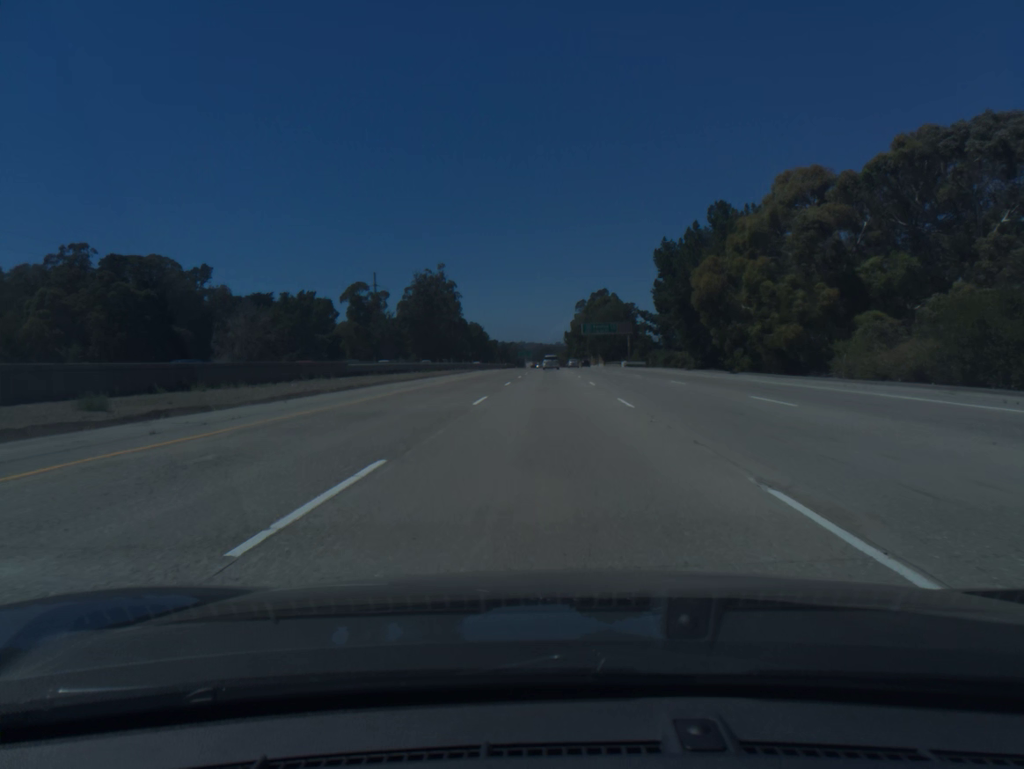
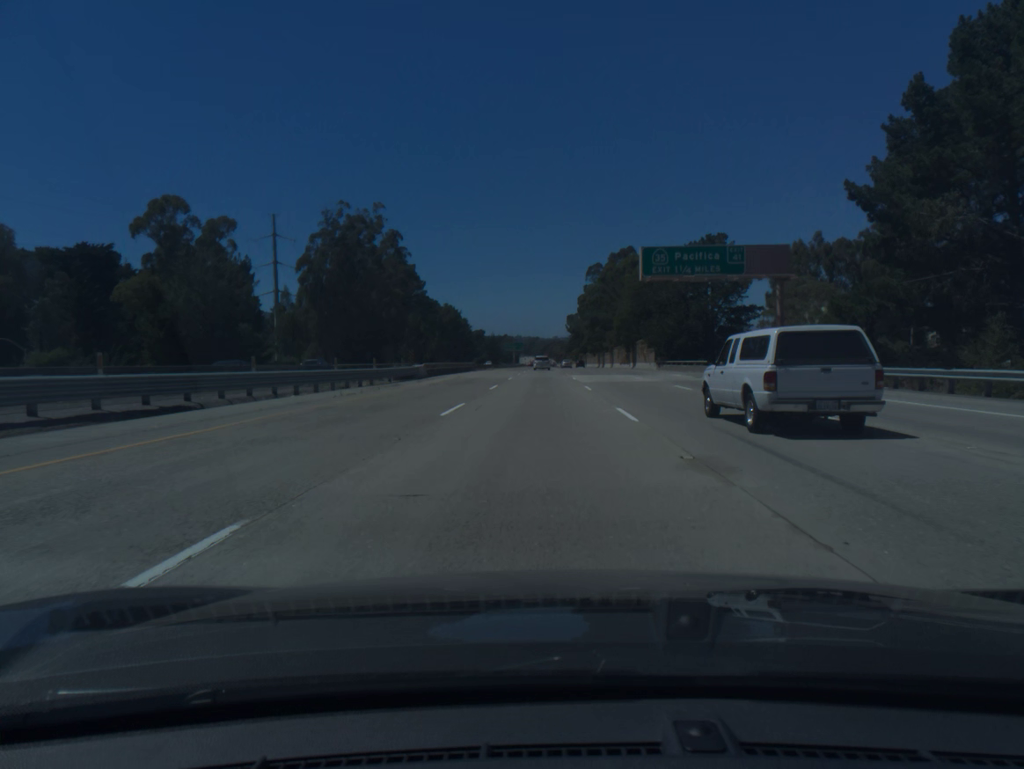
(+0.8, +91.6) m; 0°
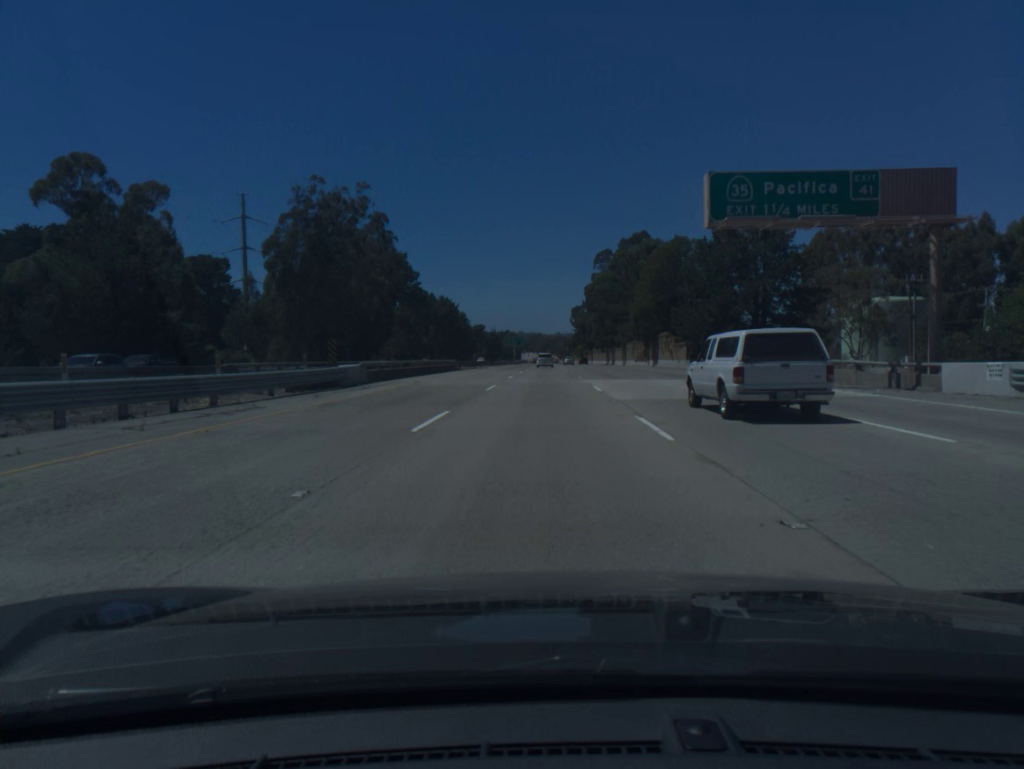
(0.0, +18.3) m; 0°
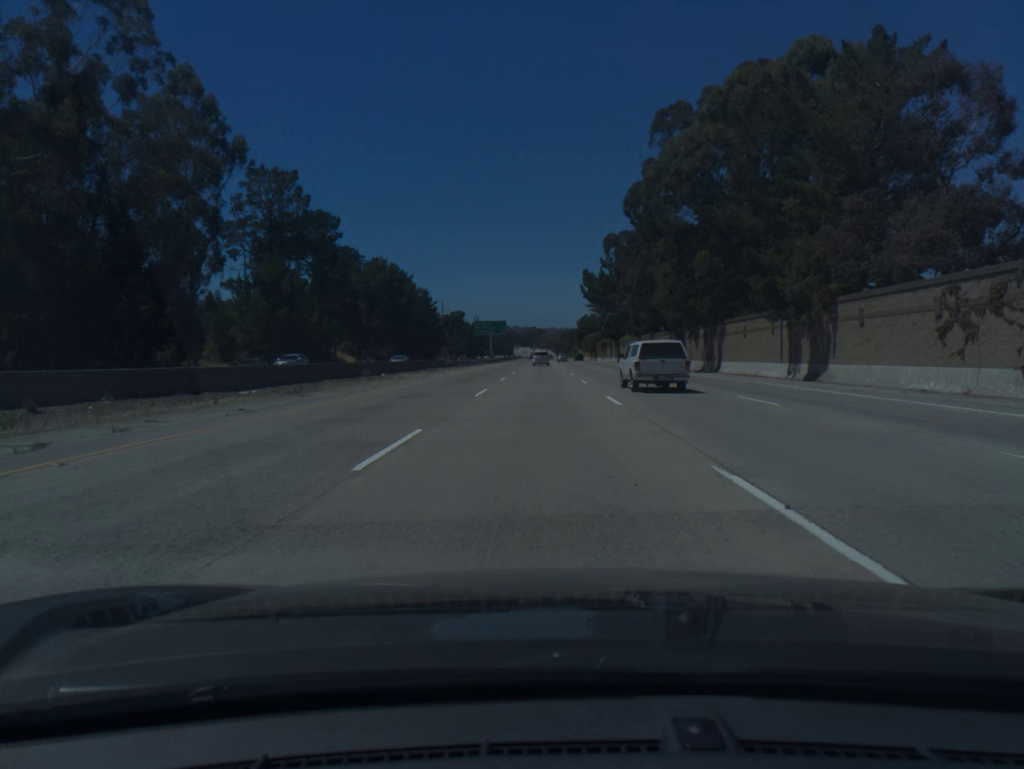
(+0.3, +92.0) m; 0°
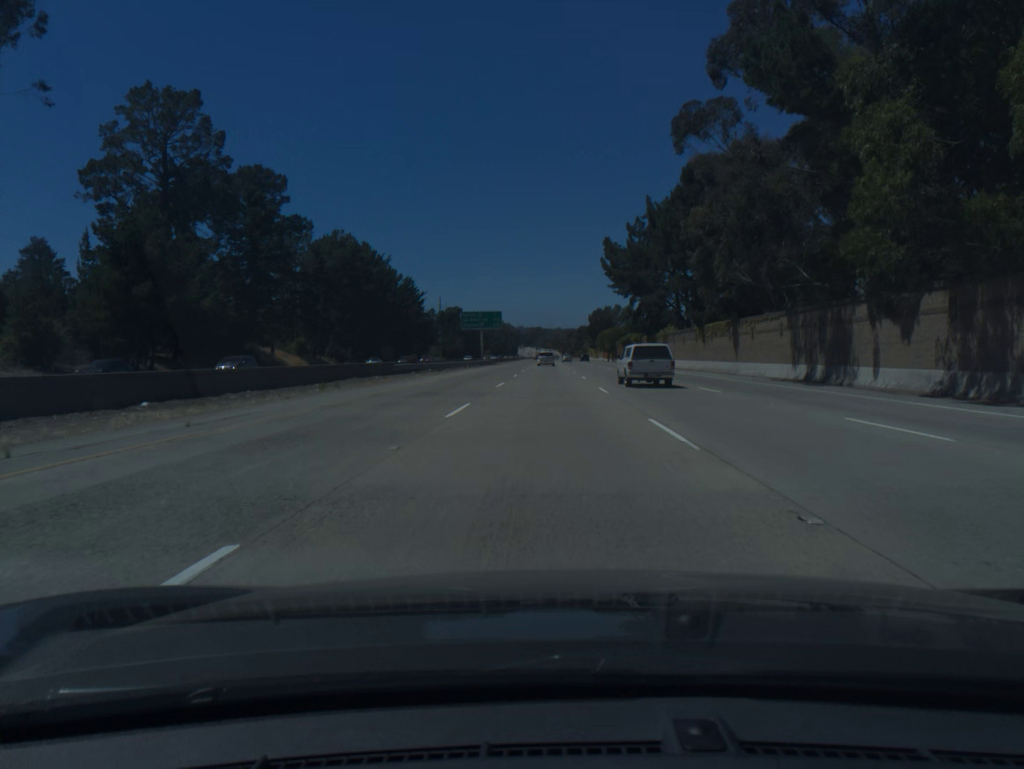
(-0.1, +36.9) m; 0°
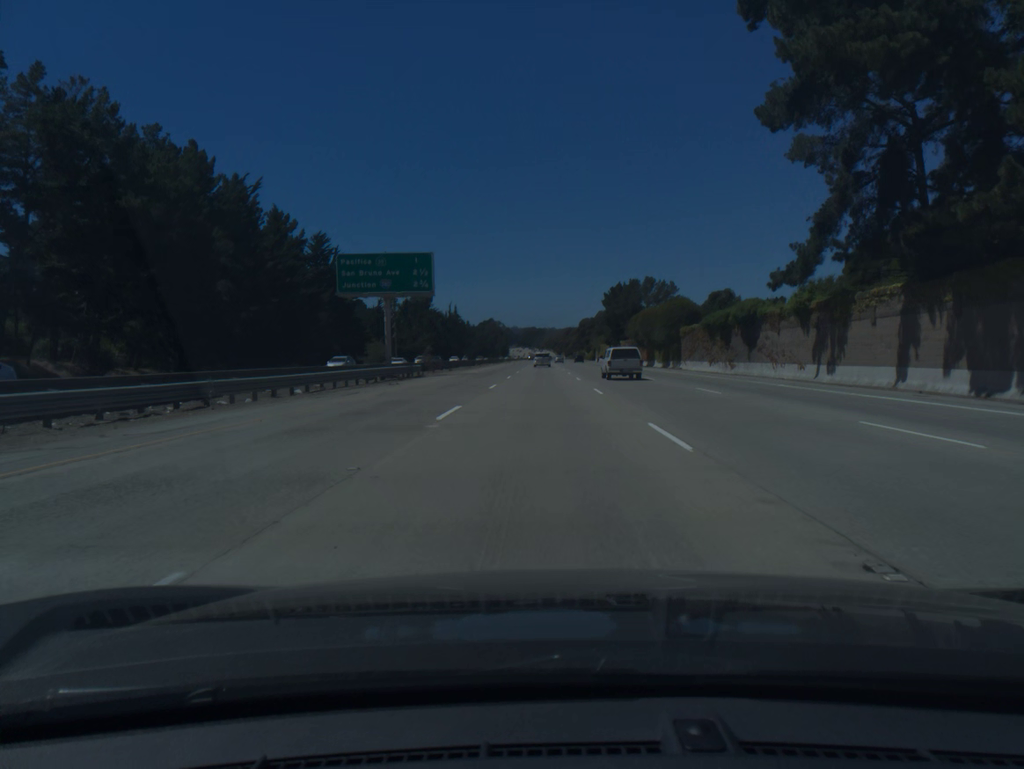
(+0.3, +73.9) m; 0°
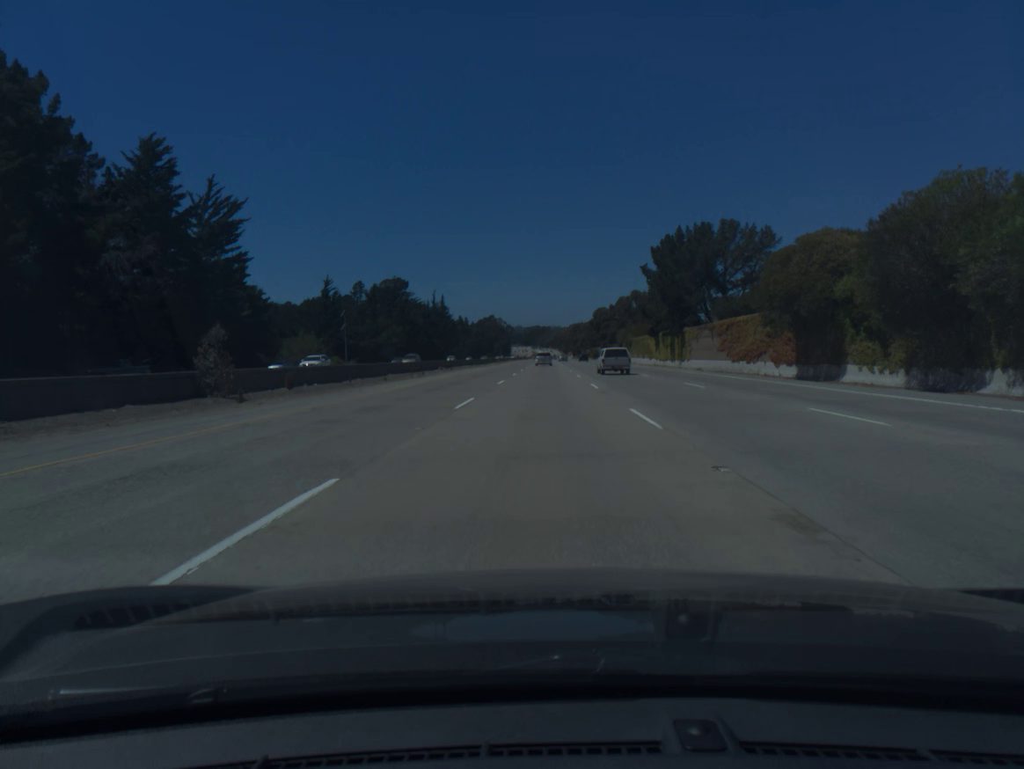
(-0.1, +55.5) m; 0°
